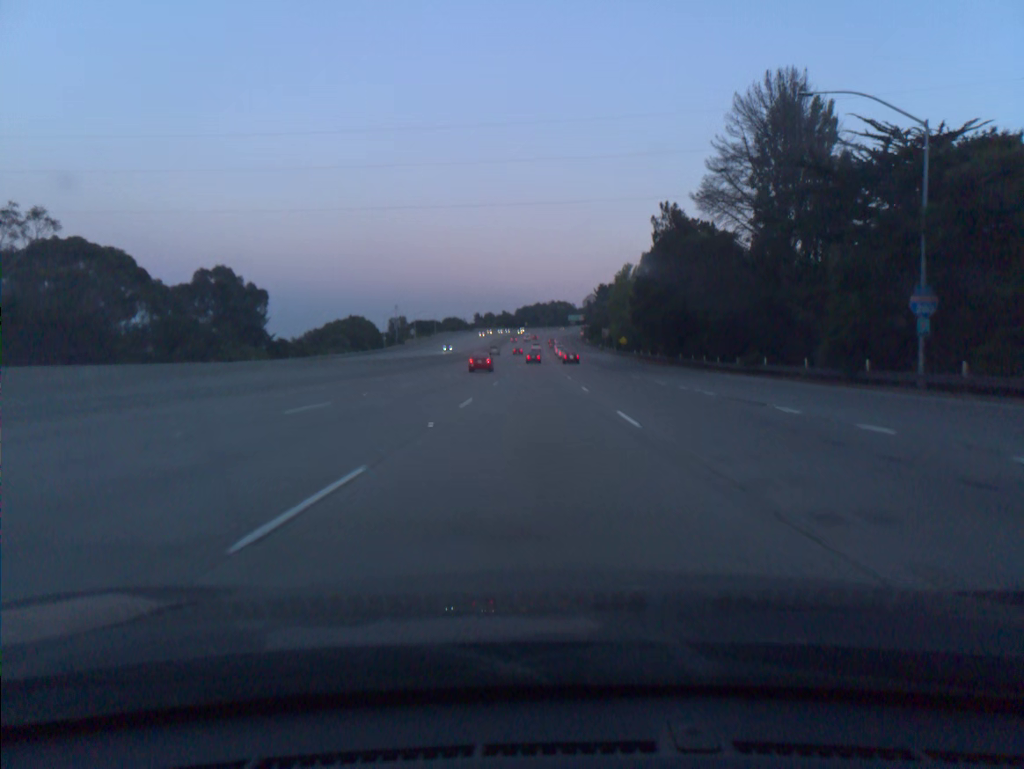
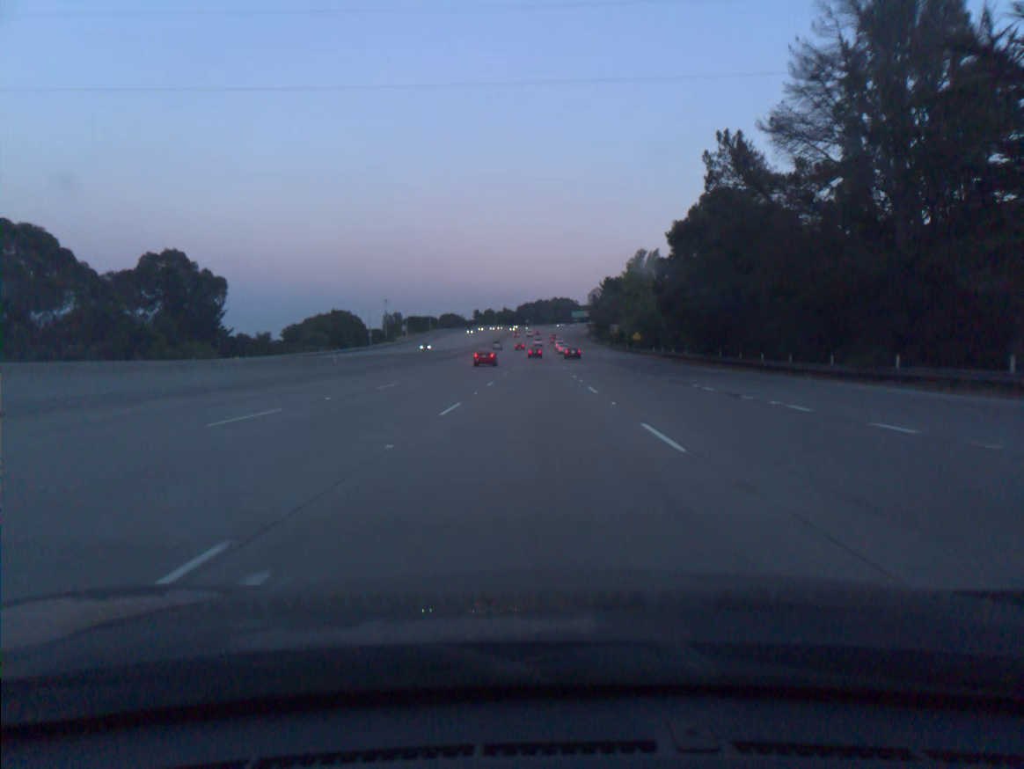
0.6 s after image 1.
(0.0, +18.3) m; 0°
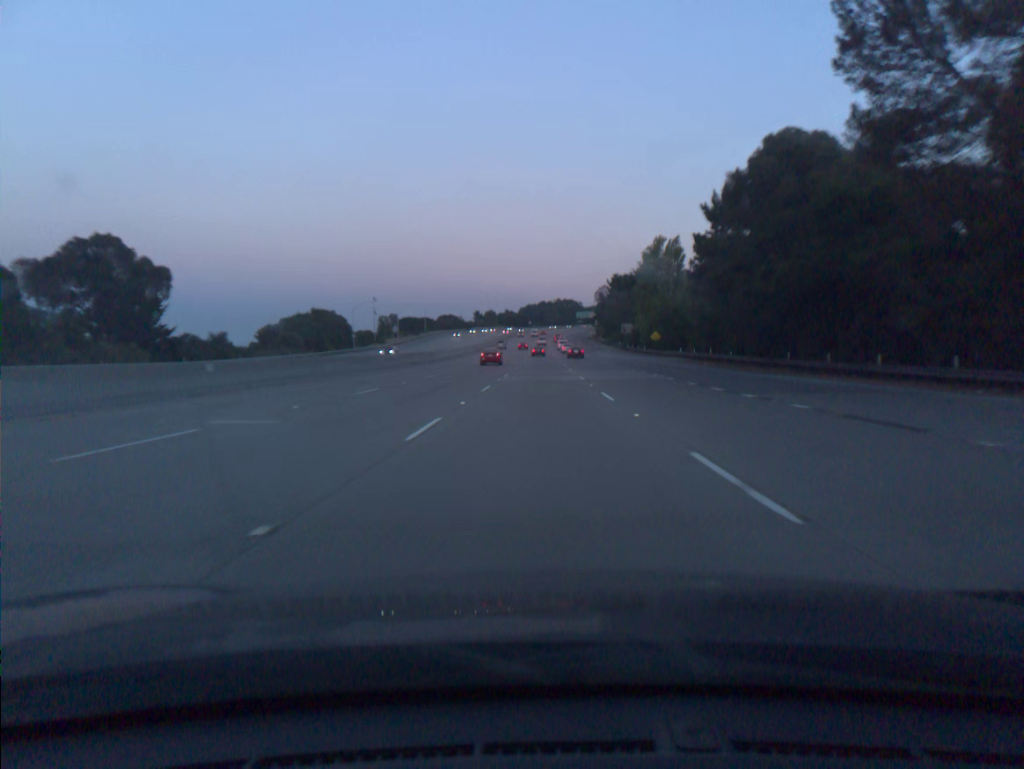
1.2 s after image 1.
(0.0, +18.3) m; 0°
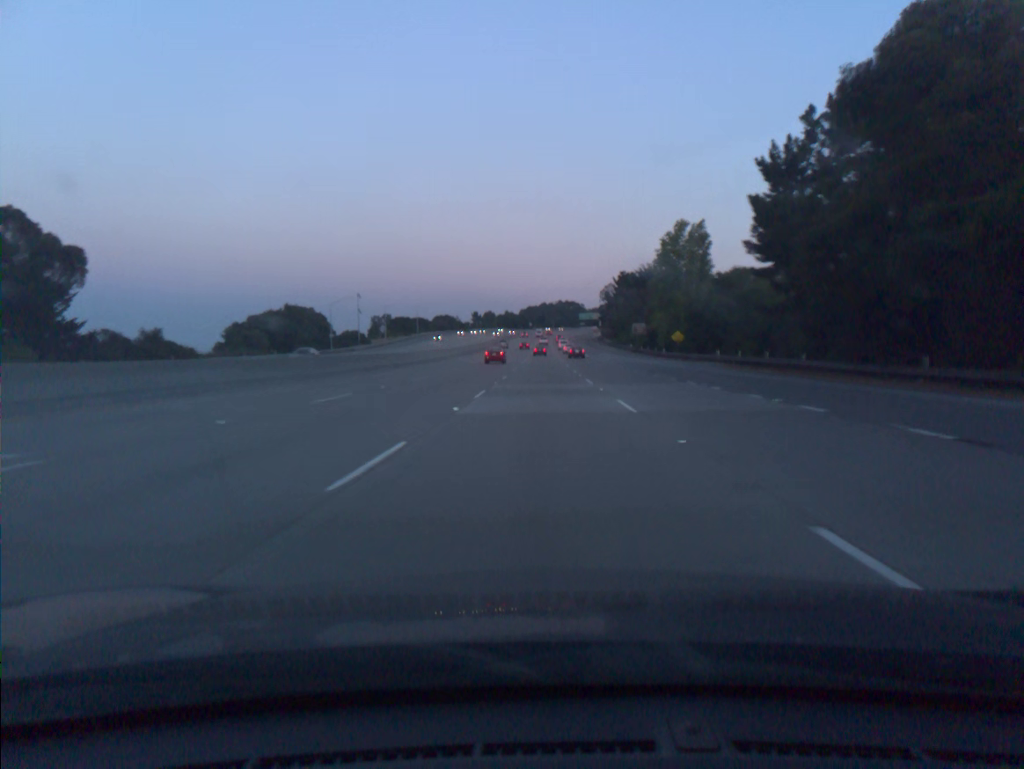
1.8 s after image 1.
(0.0, +18.3) m; 0°
